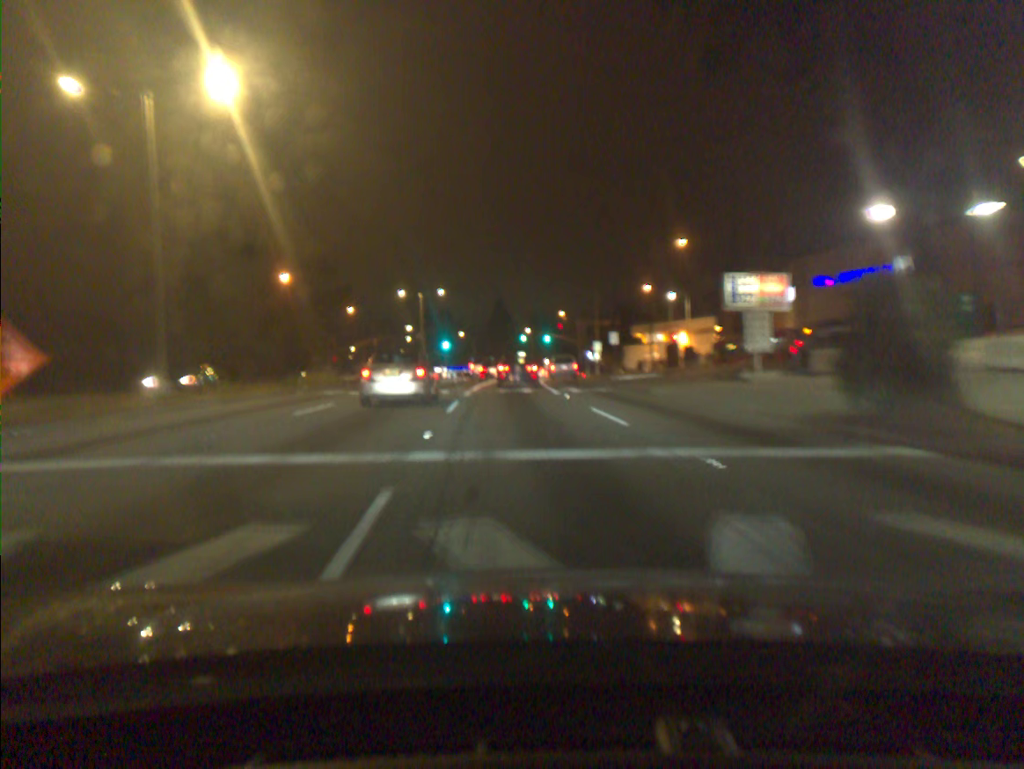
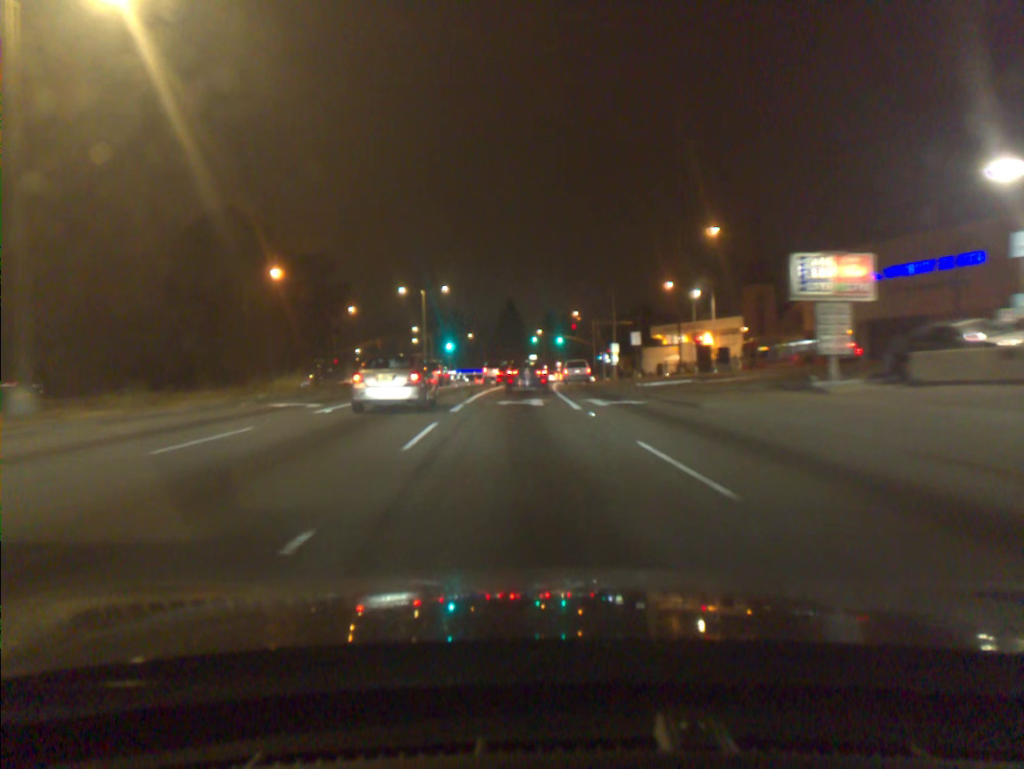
(-0.1, +6.8) m; -1°
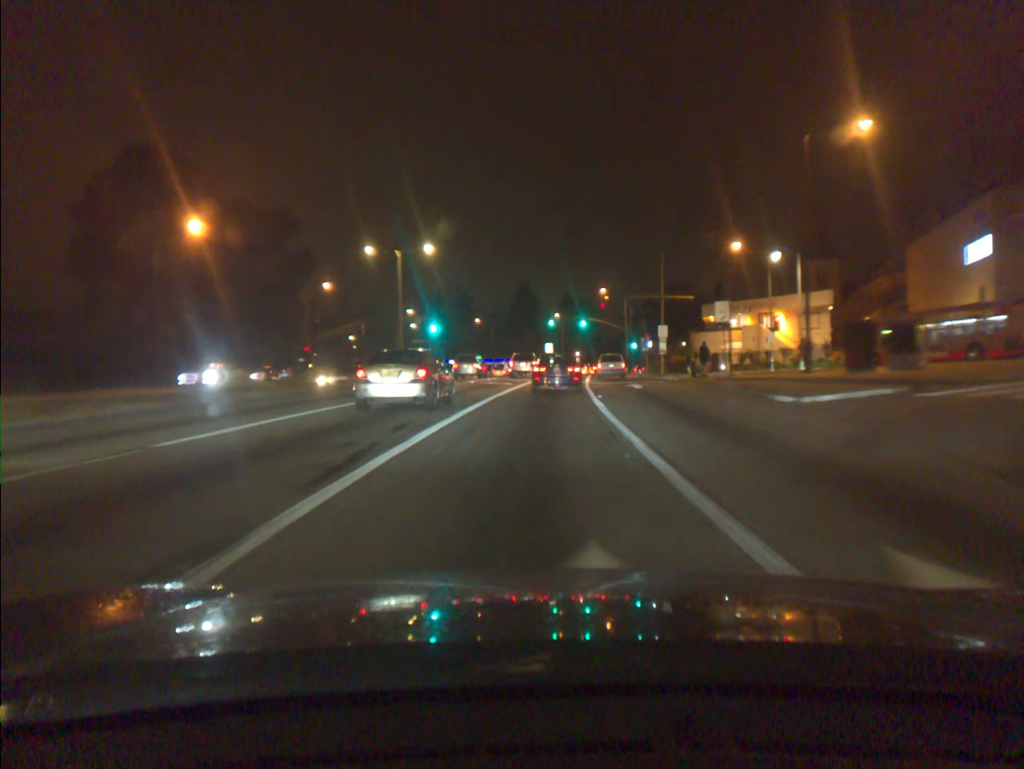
(-0.4, +21.6) m; -1°
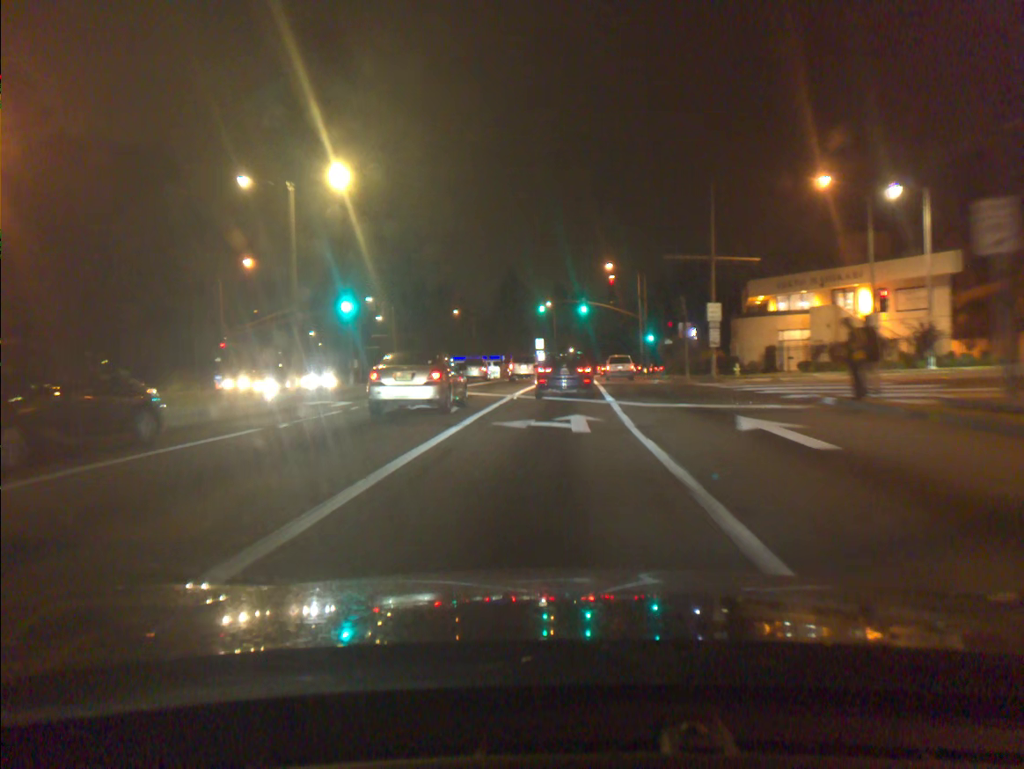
(+0.2, +21.5) m; +1°
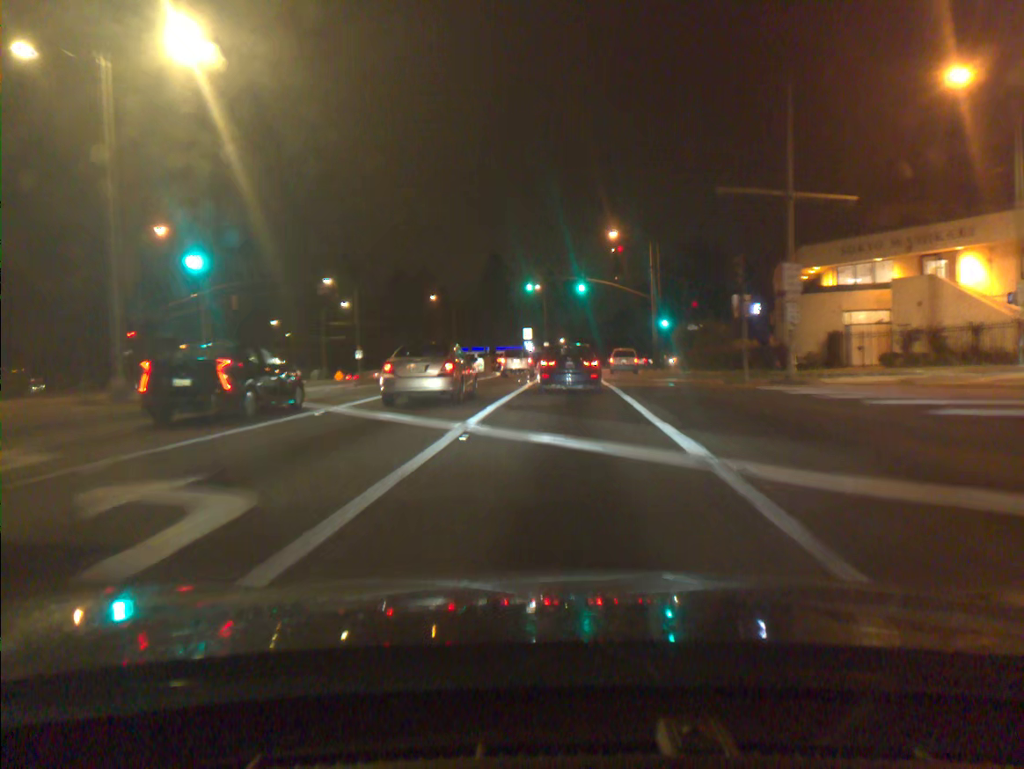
(+0.1, +13.6) m; +1°
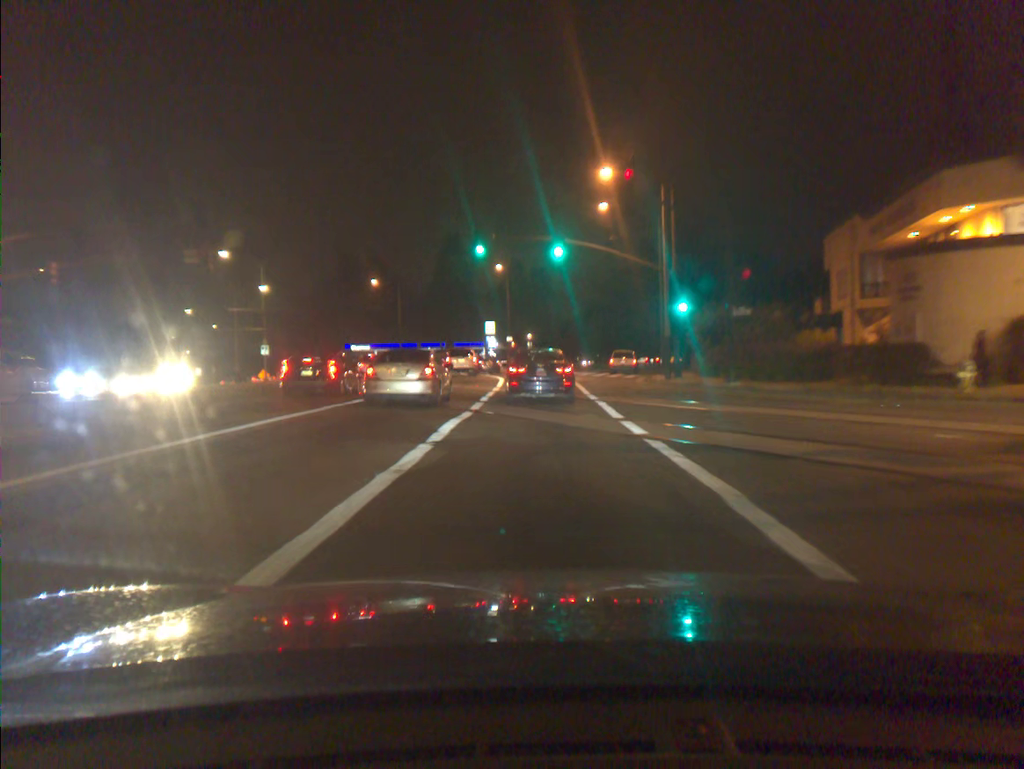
(+0.4, +18.9) m; +2°
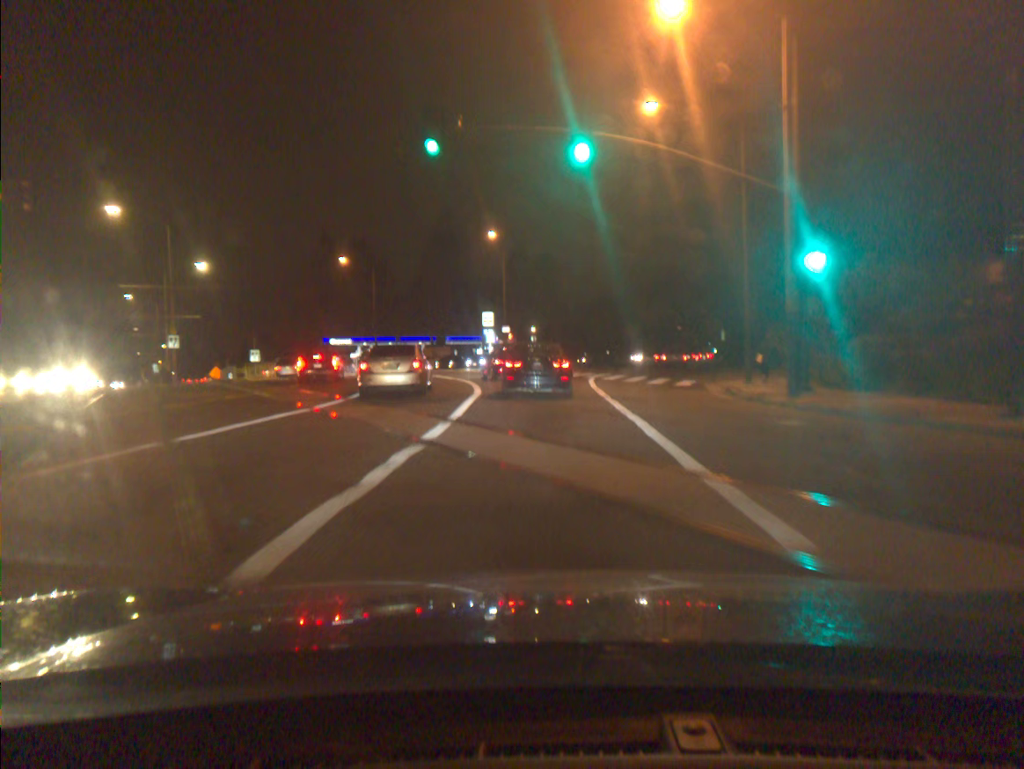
(-0.1, +17.5) m; -1°
